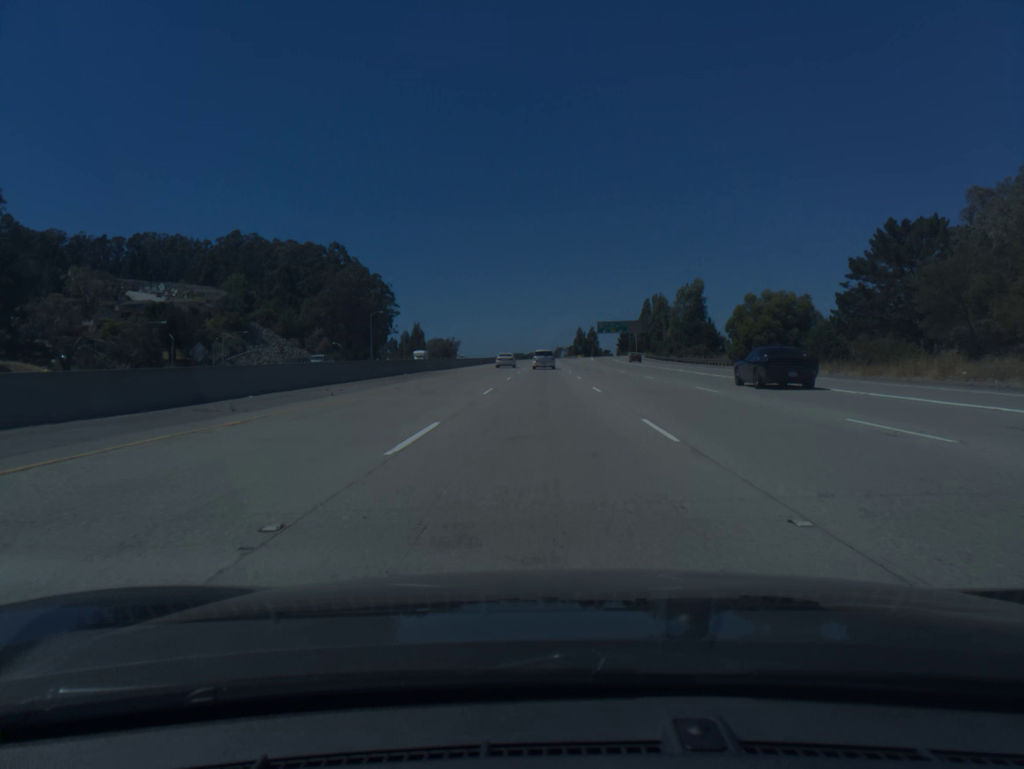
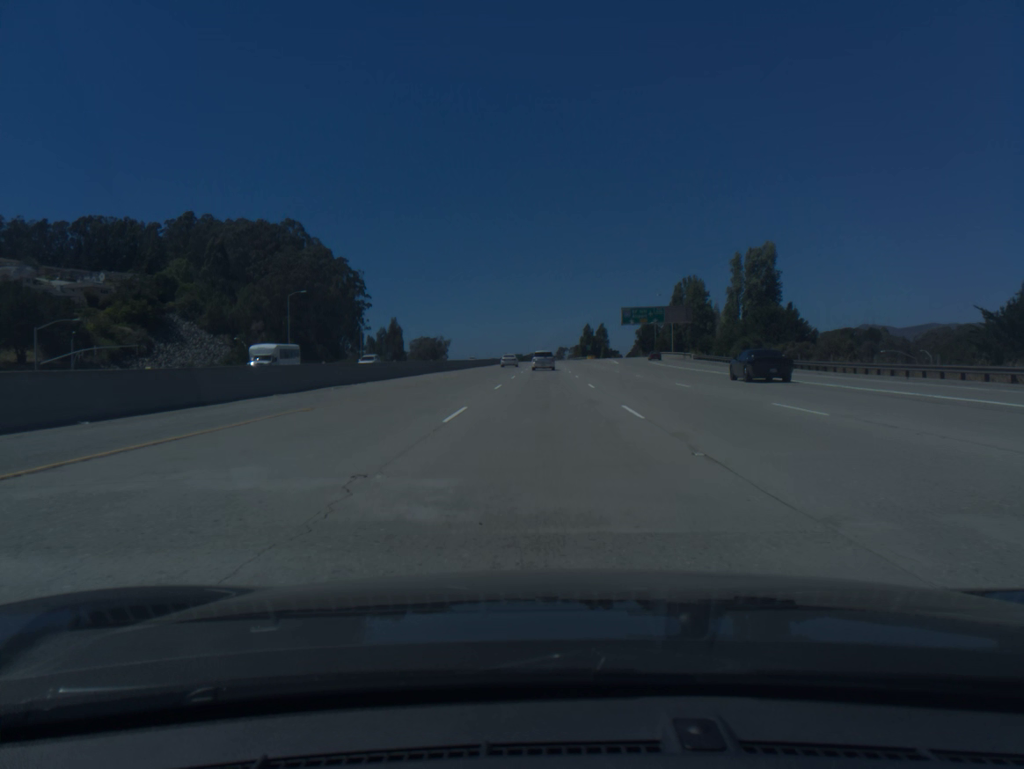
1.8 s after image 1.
(+0.1, +54.4) m; 0°
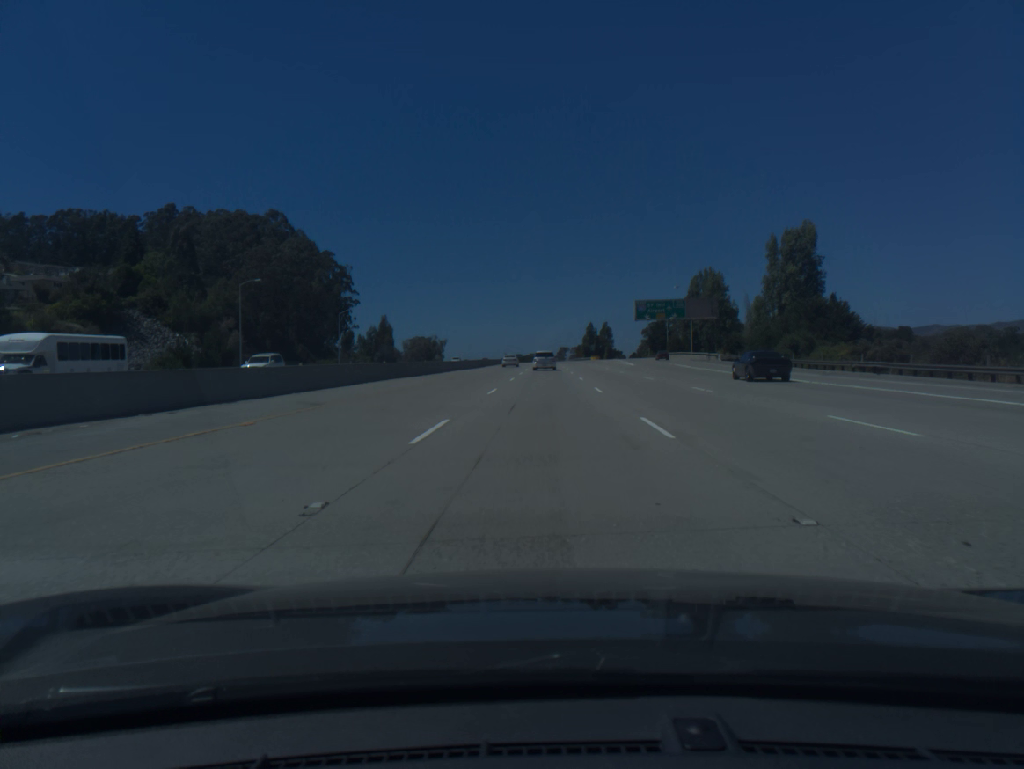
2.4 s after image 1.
(0.0, +18.1) m; 0°
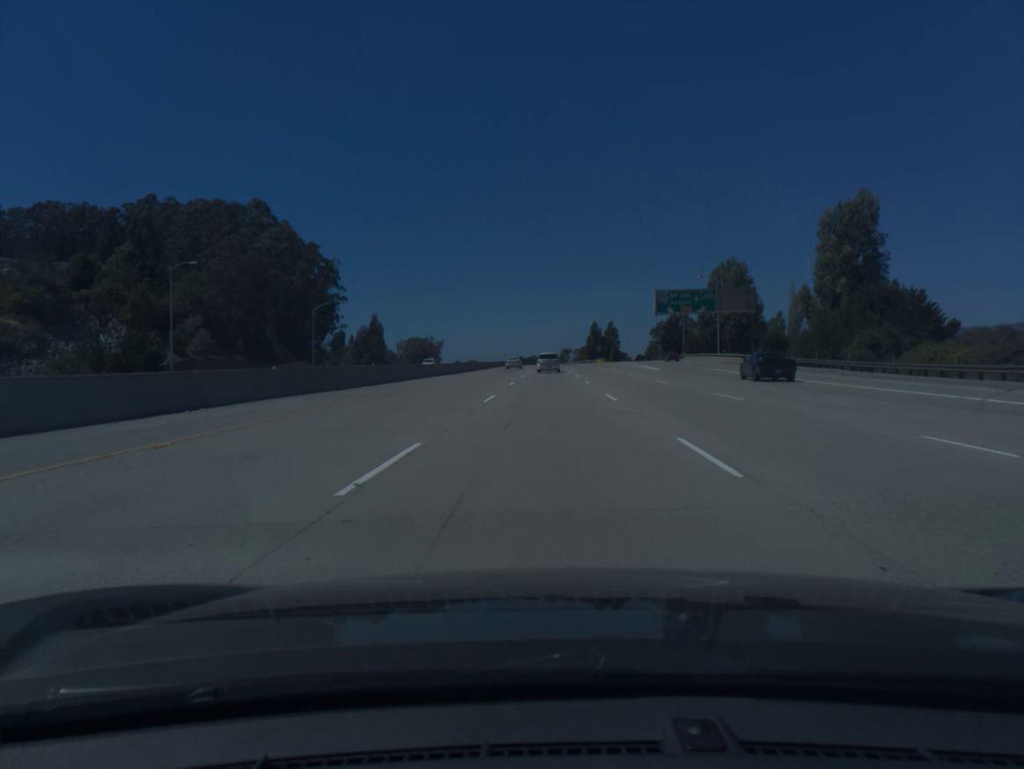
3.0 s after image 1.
(0.0, +18.1) m; 0°
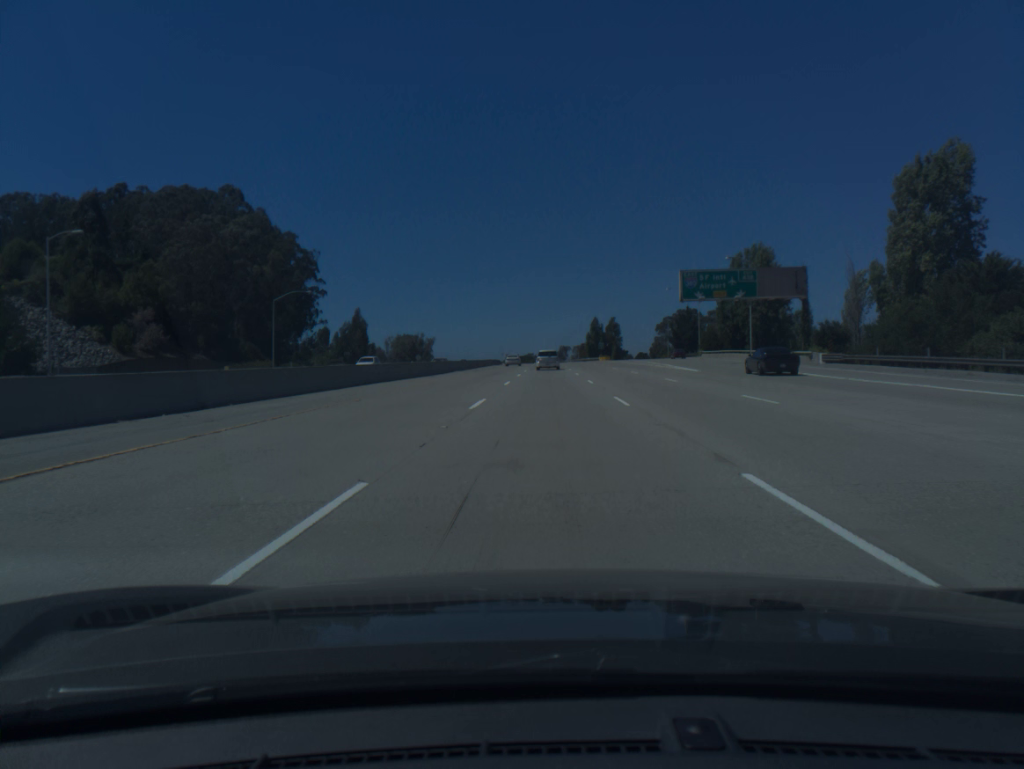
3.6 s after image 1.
(0.0, +18.2) m; 0°
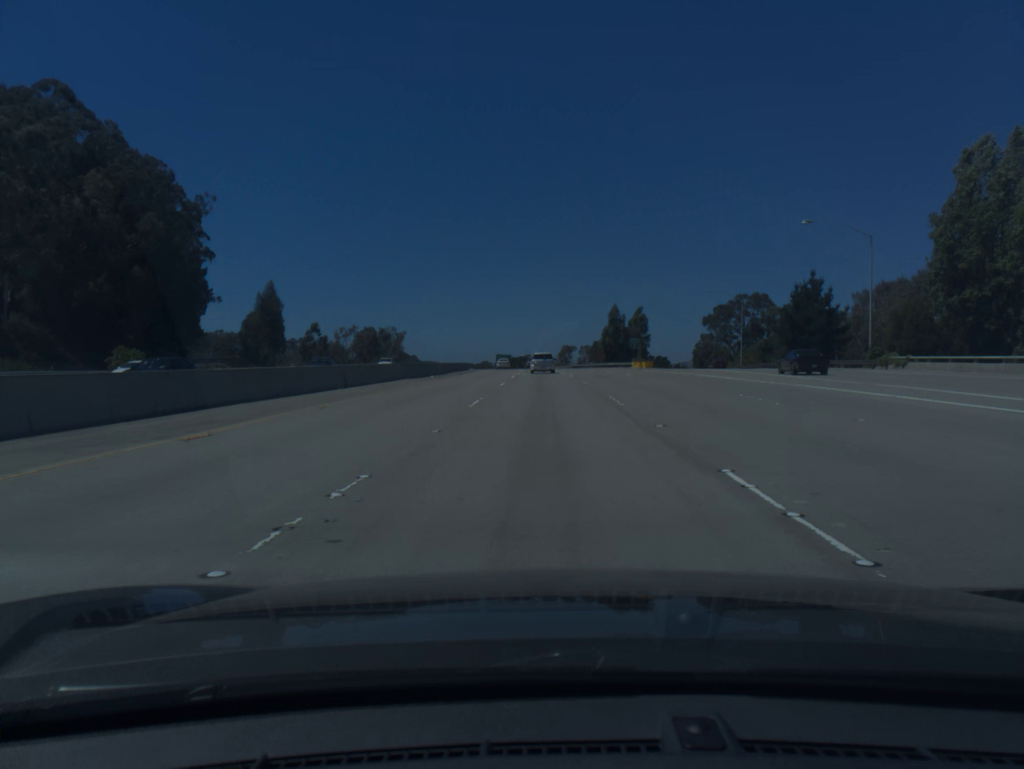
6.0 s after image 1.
(+0.4, +72.8) m; 0°
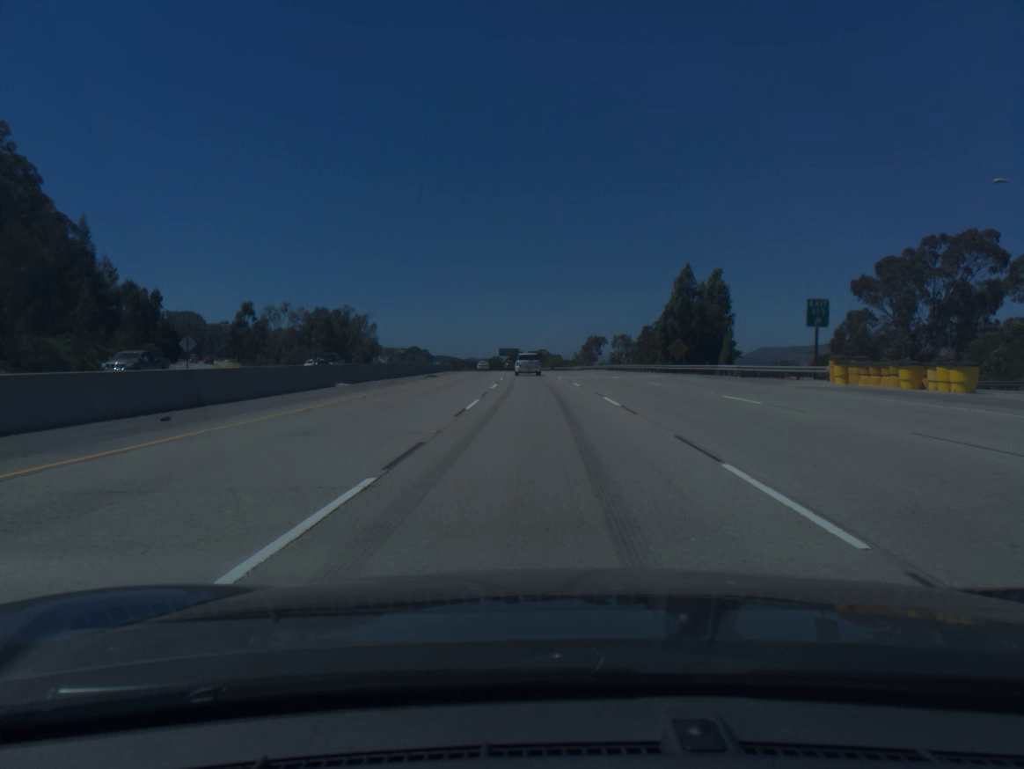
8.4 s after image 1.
(-0.5, +73.0) m; -1°
